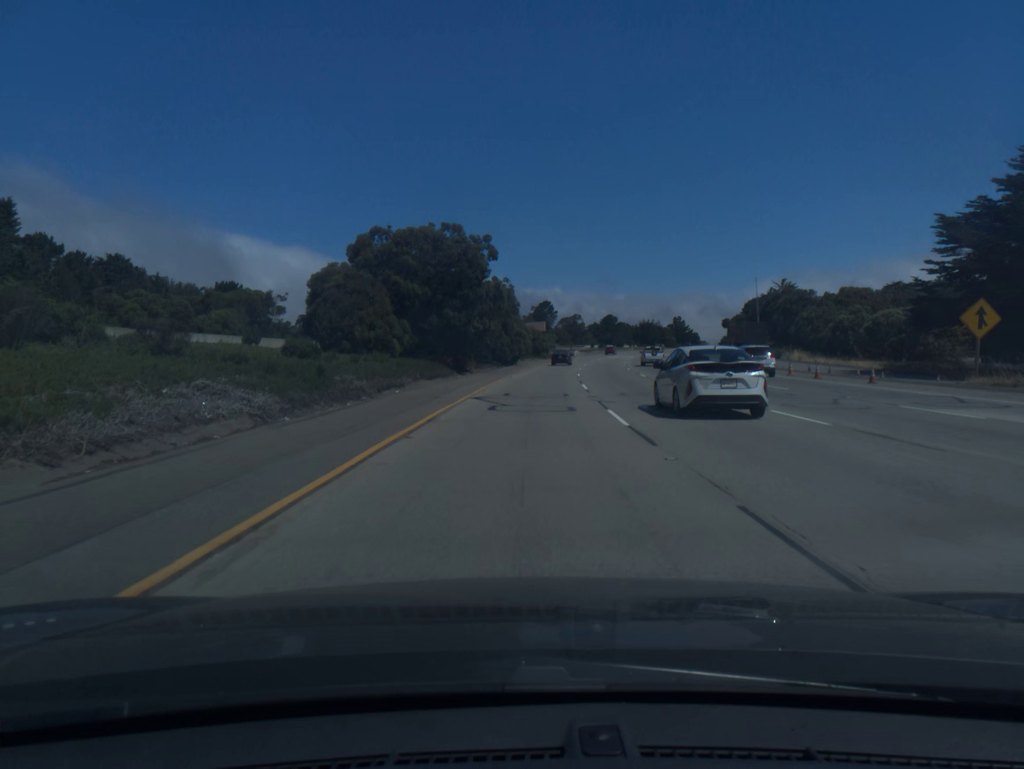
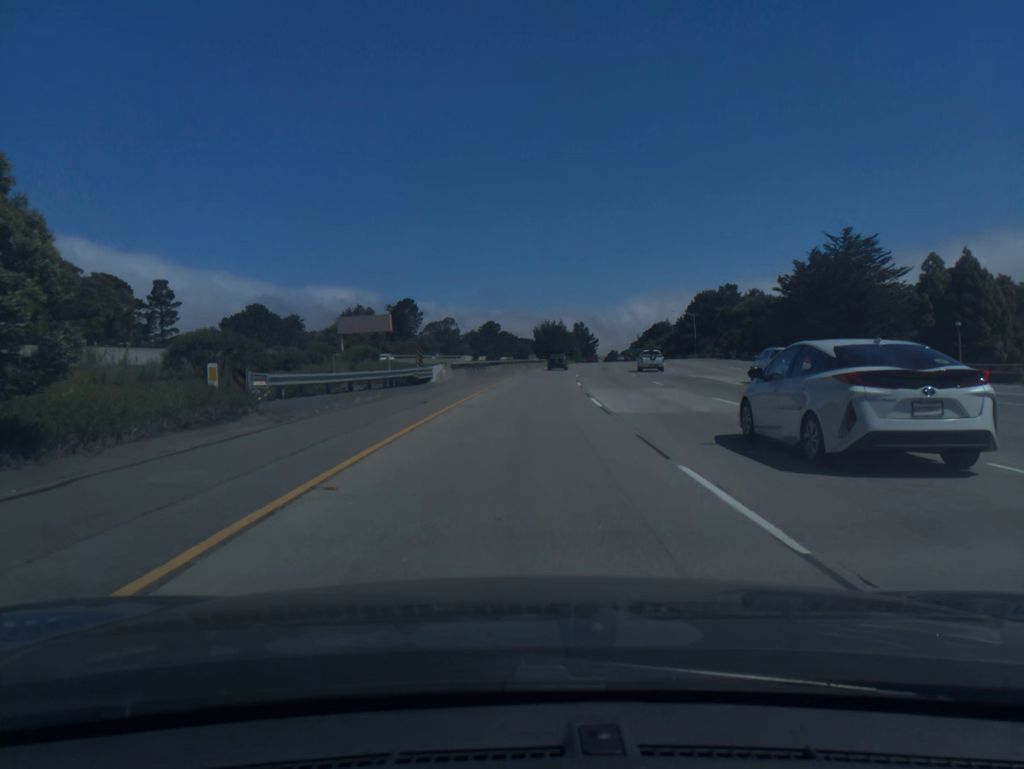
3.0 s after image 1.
(+7.9, +96.3) m; +9°
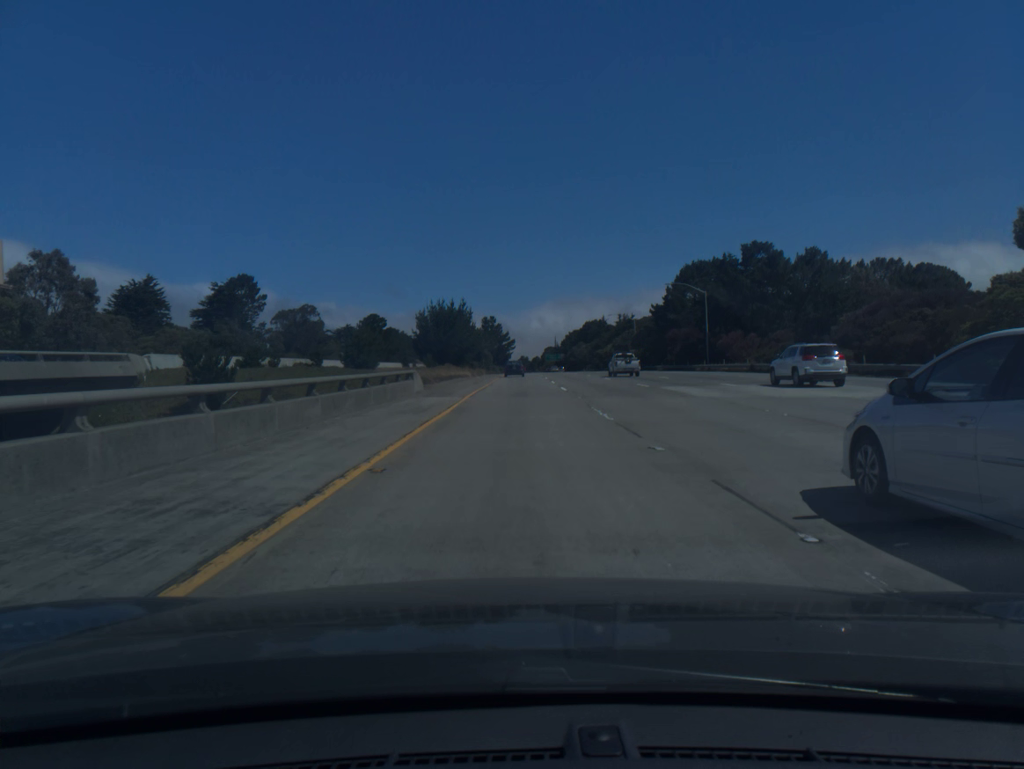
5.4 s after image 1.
(+4.8, +76.7) m; +7°
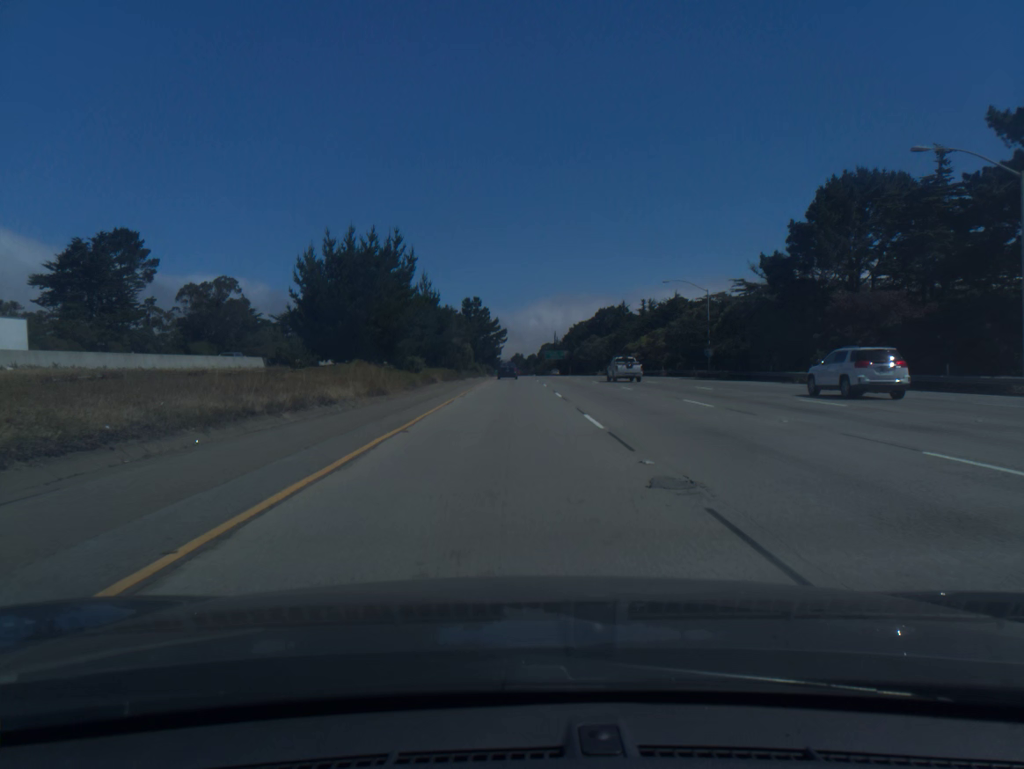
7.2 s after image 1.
(+0.7, +57.5) m; +1°
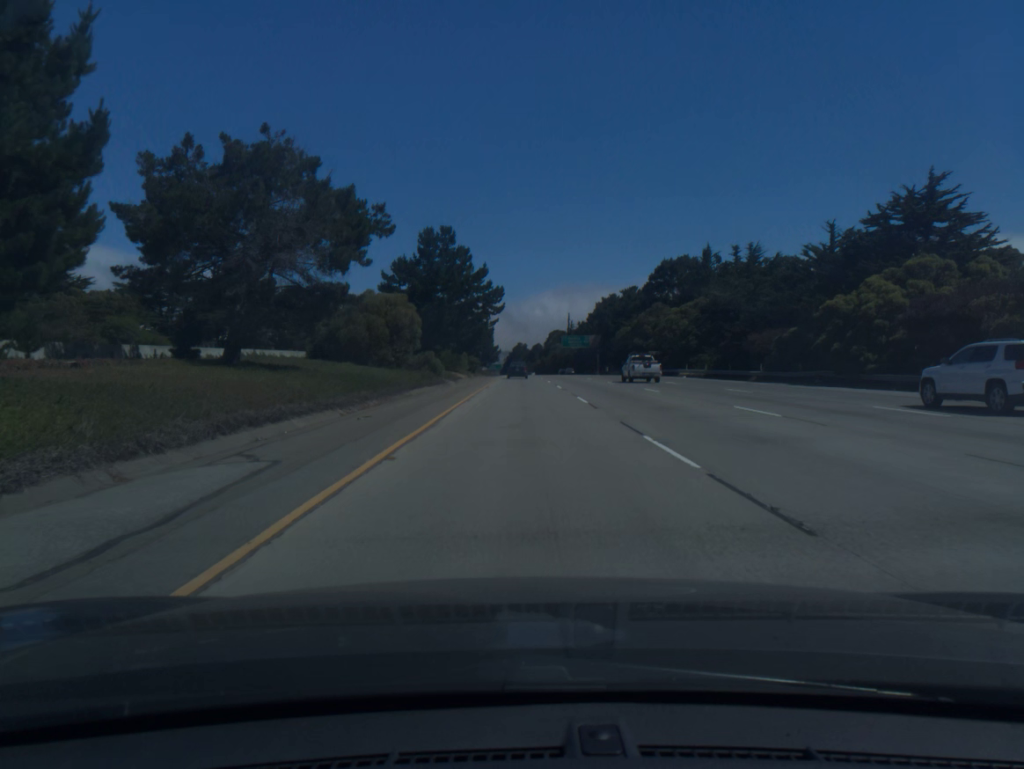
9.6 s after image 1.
(-0.6, +76.9) m; 0°
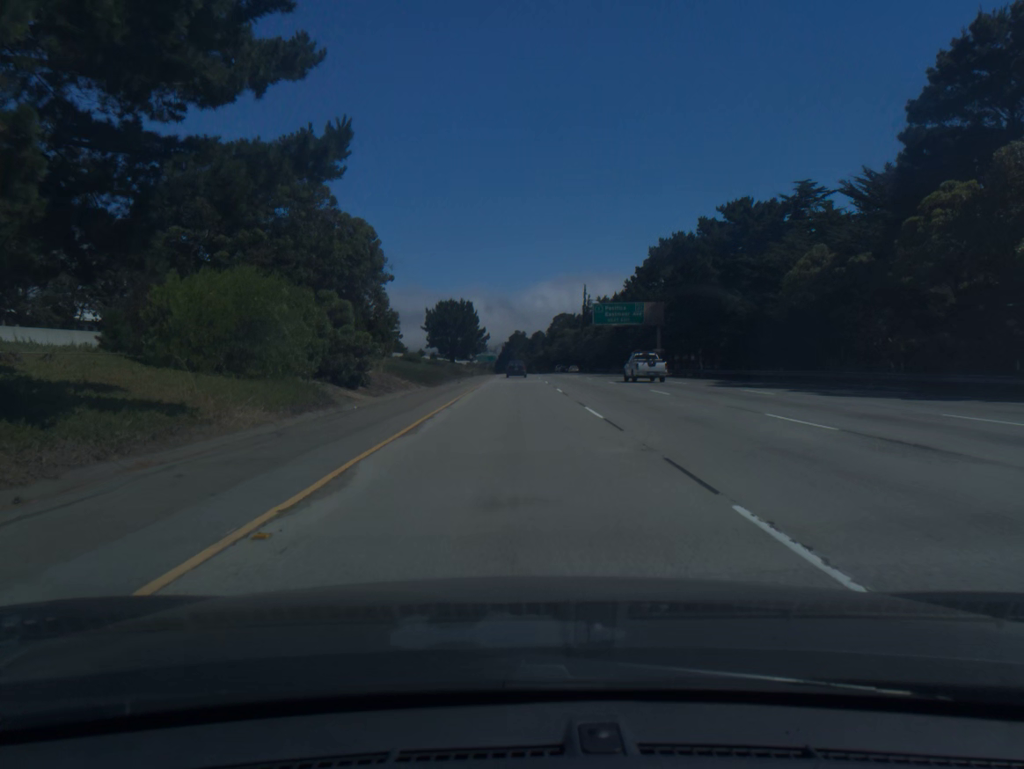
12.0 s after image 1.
(+0.4, +77.0) m; 0°
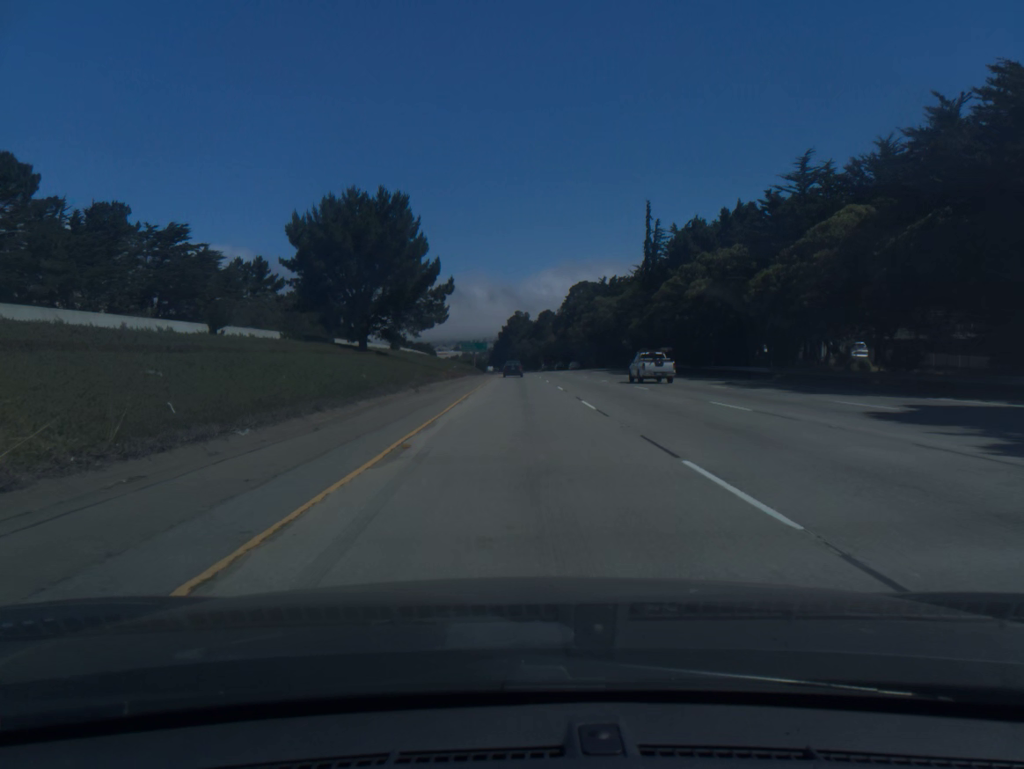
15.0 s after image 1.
(-0.3, +96.8) m; 0°
